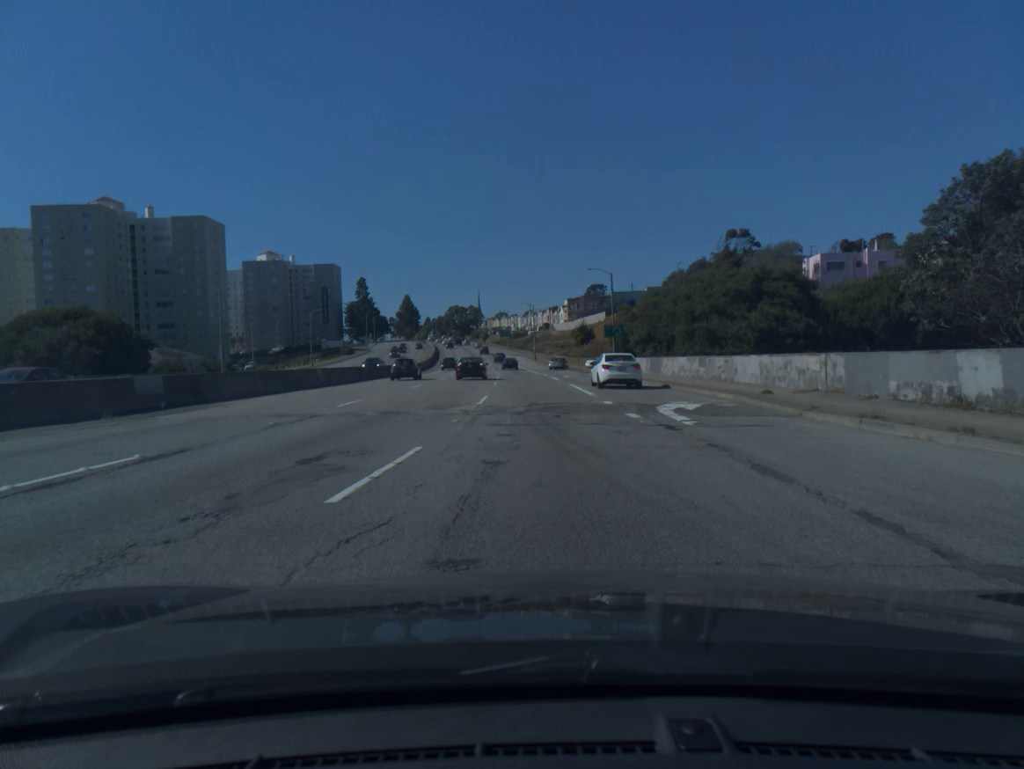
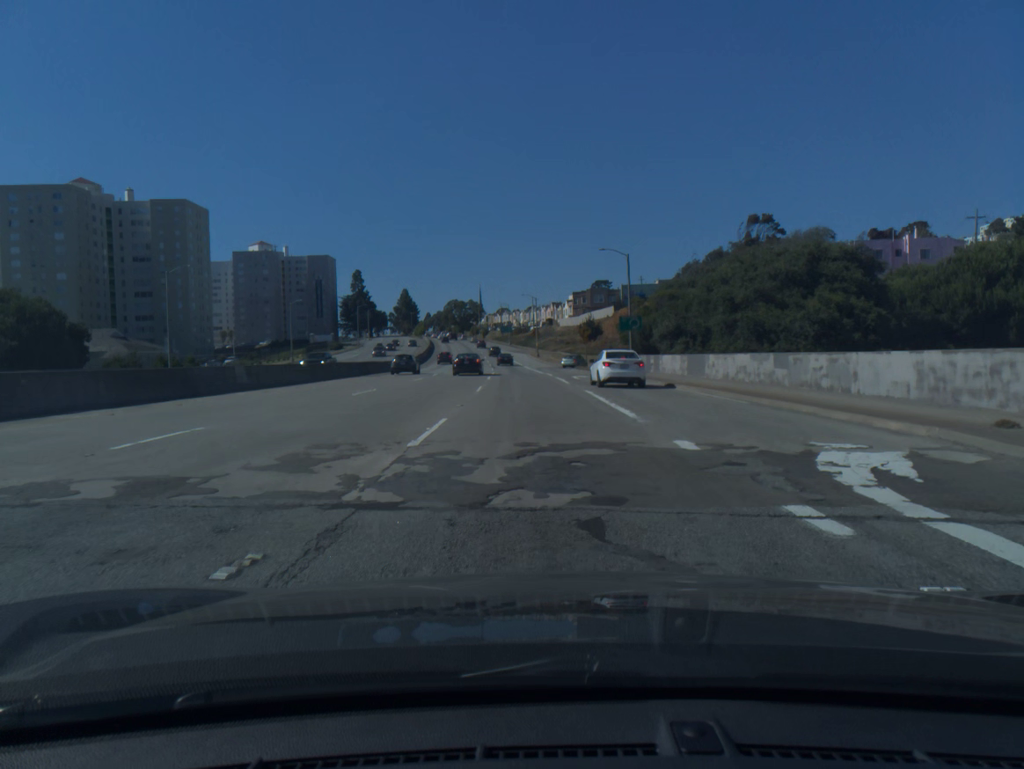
(0.0, +11.3) m; 0°
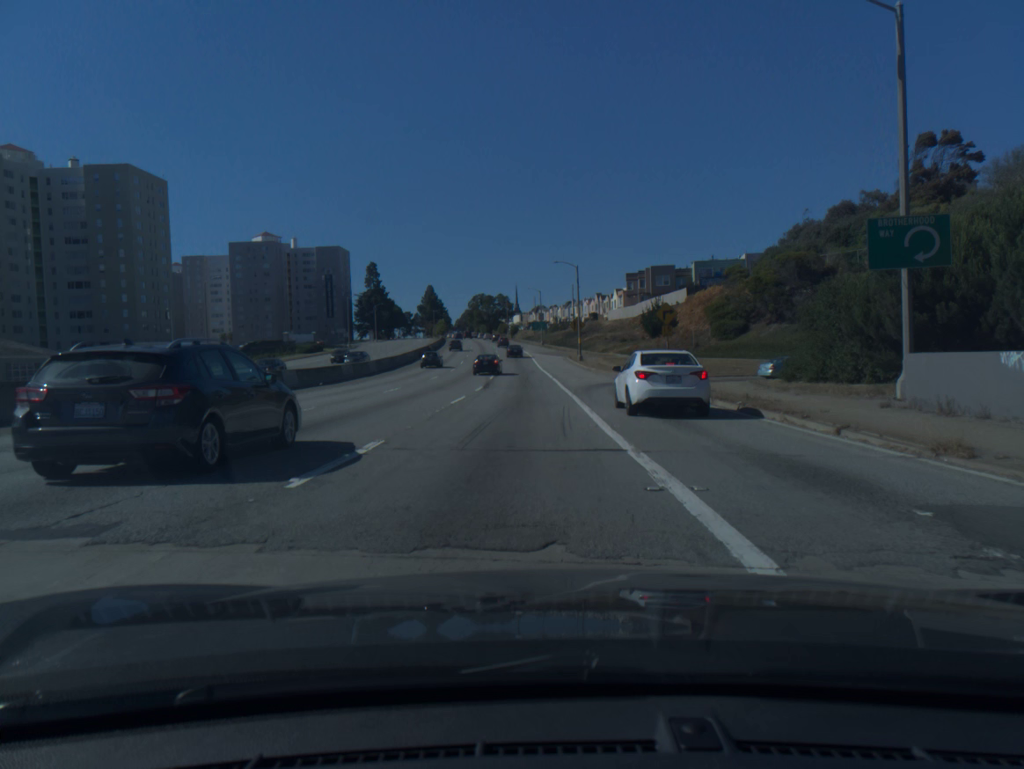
(-0.4, +44.5) m; -3°
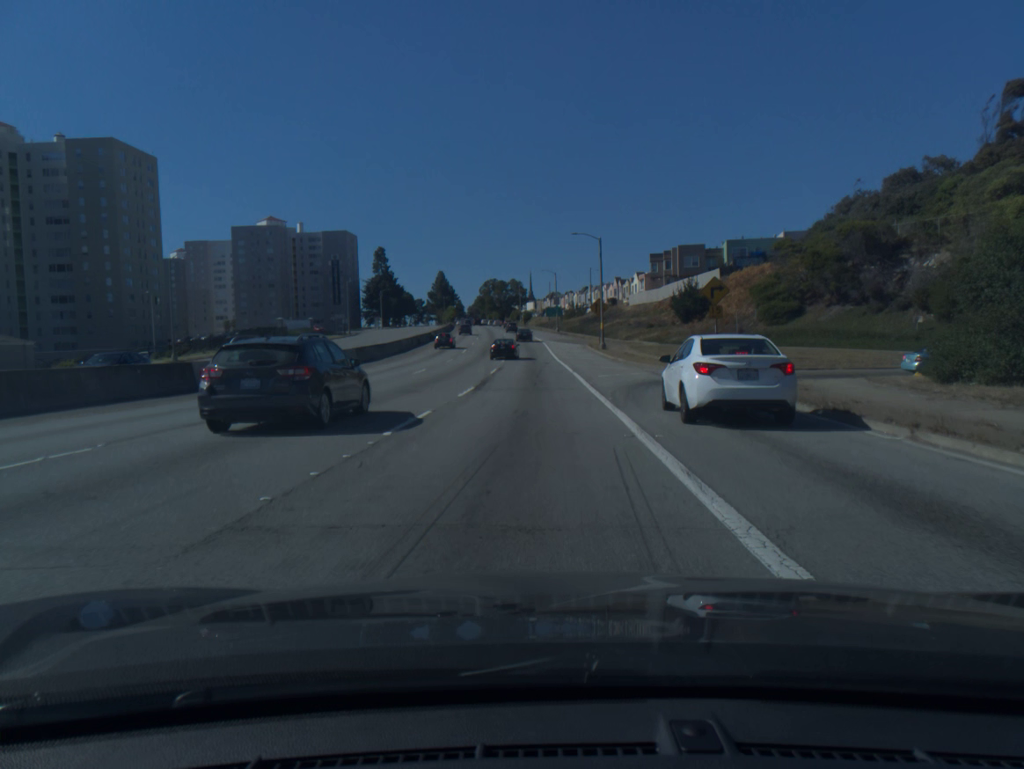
(-0.1, +11.0) m; -1°
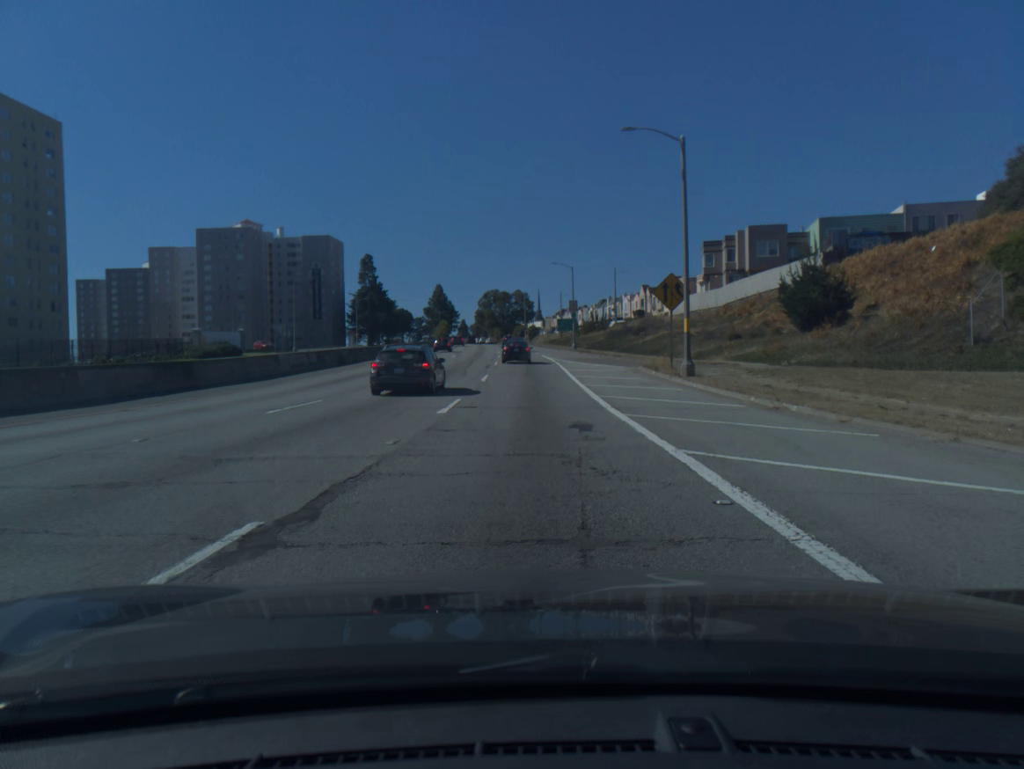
(-0.3, +34.0) m; -1°
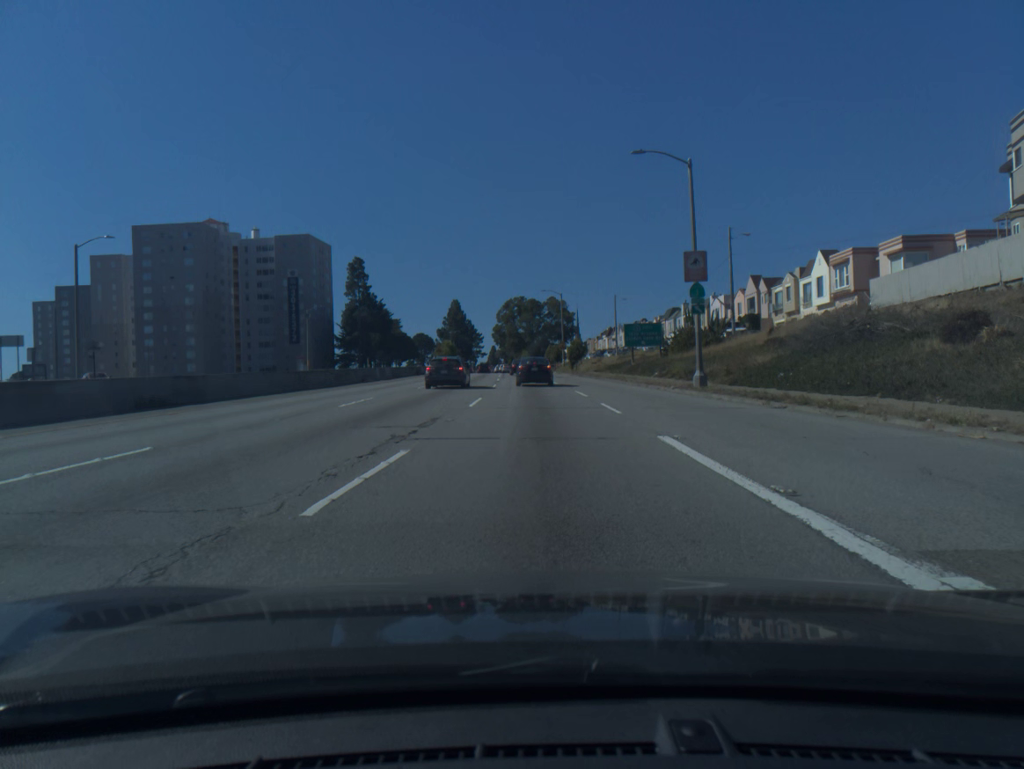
(-1.2, +54.4) m; -3°
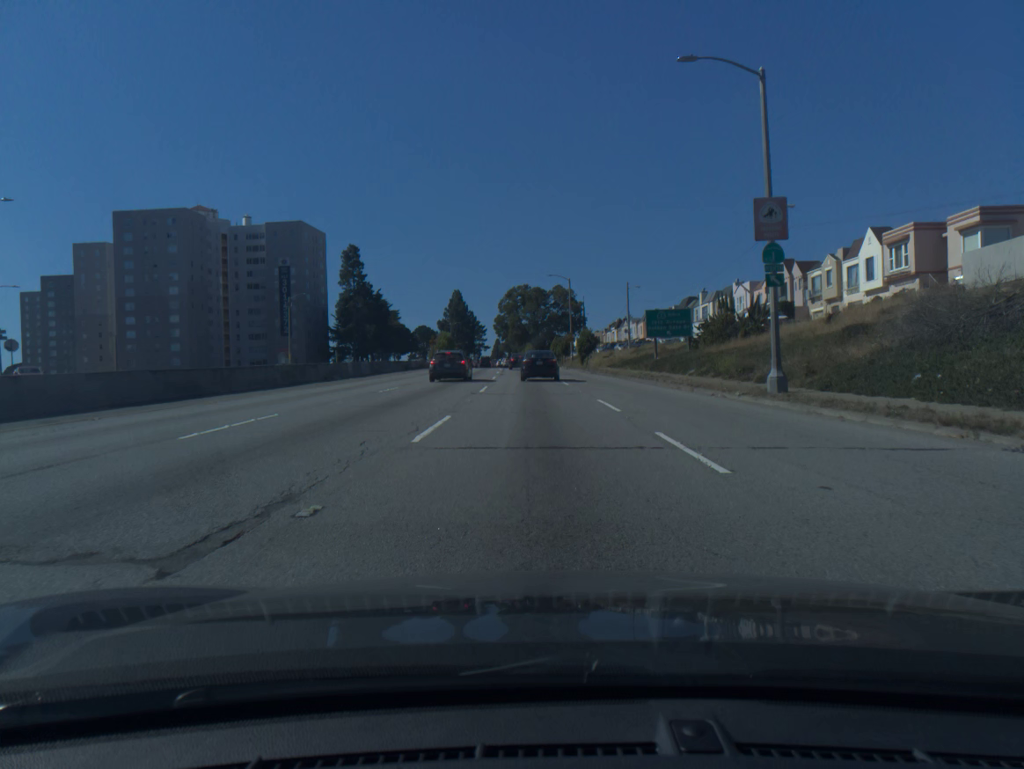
(0.0, +9.7) m; 0°
